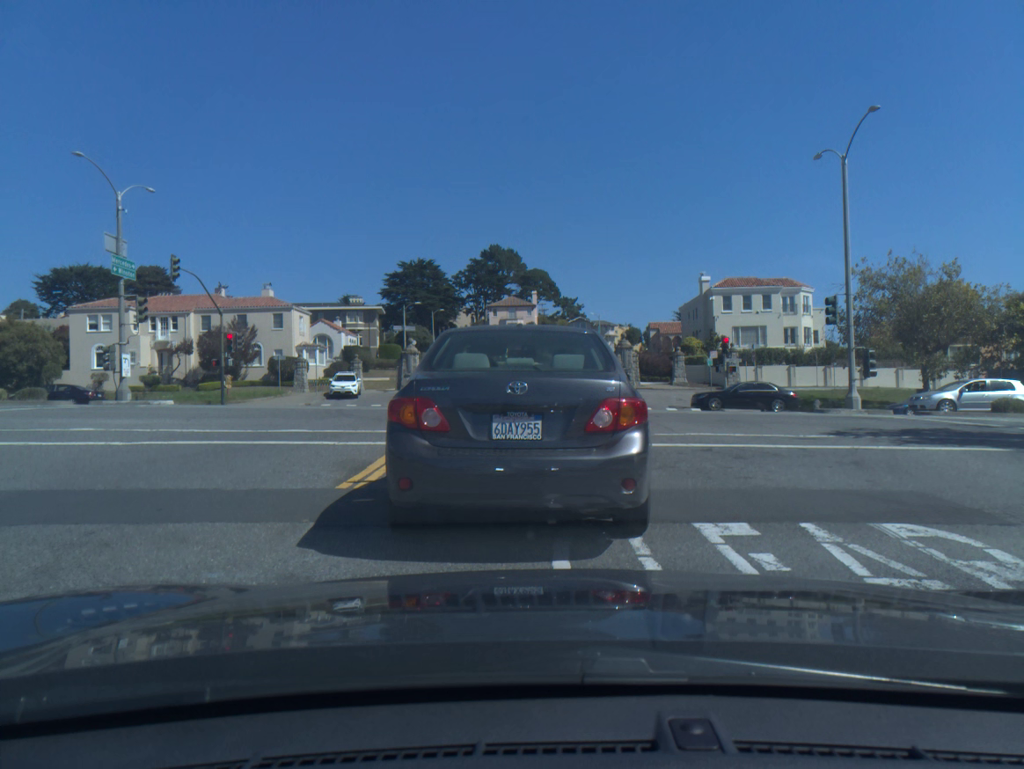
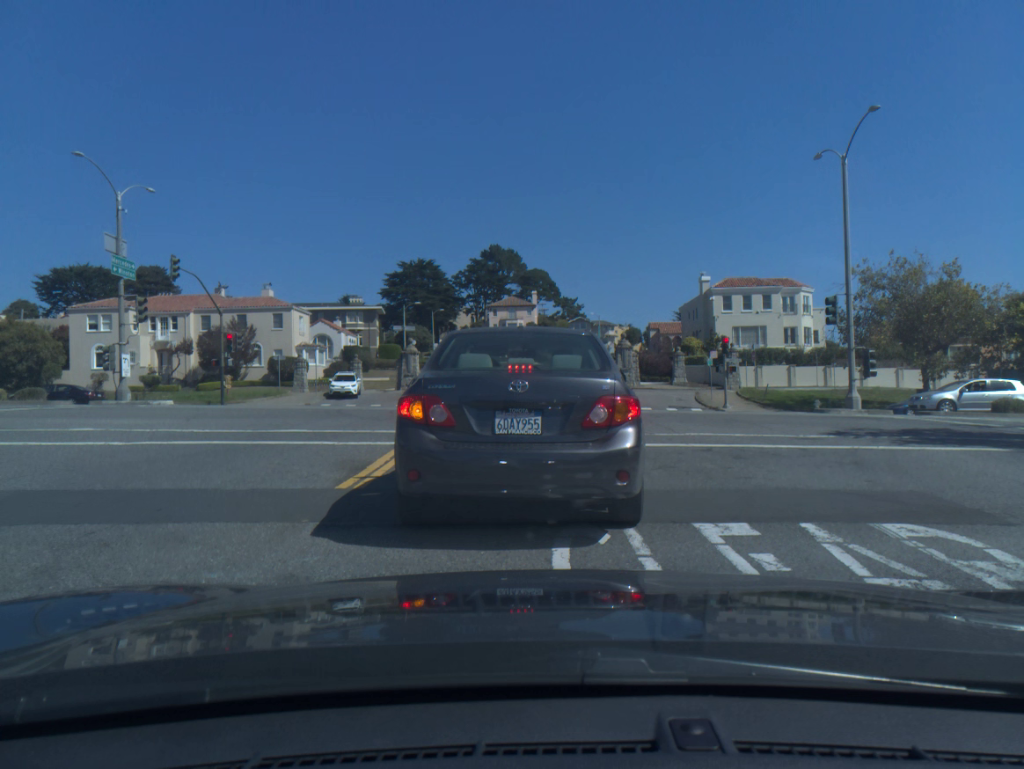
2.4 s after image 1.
(0.0, 0.0) m; +1°
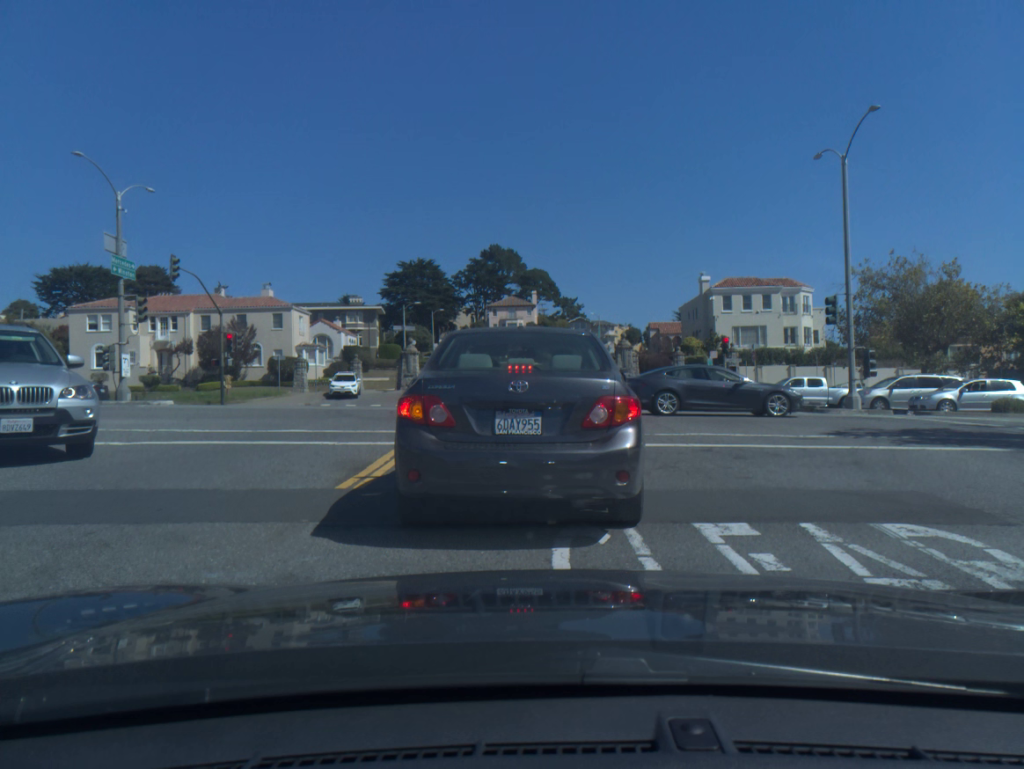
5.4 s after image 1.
(0.0, 0.0) m; +1°
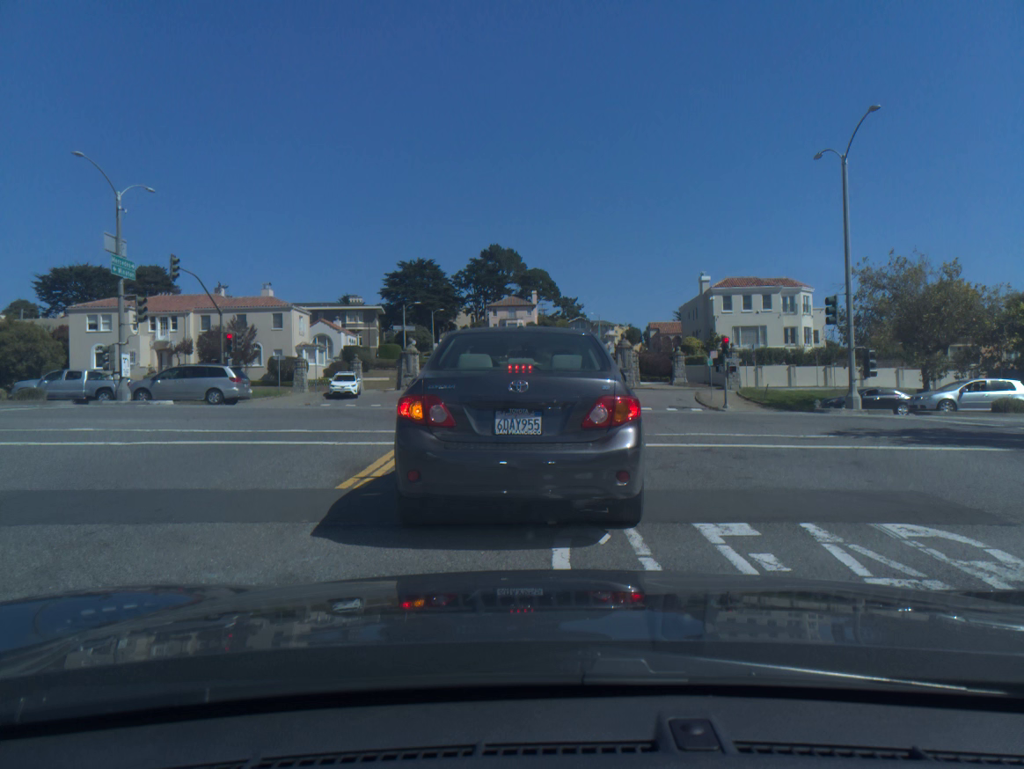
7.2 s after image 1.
(0.0, 0.0) m; 0°
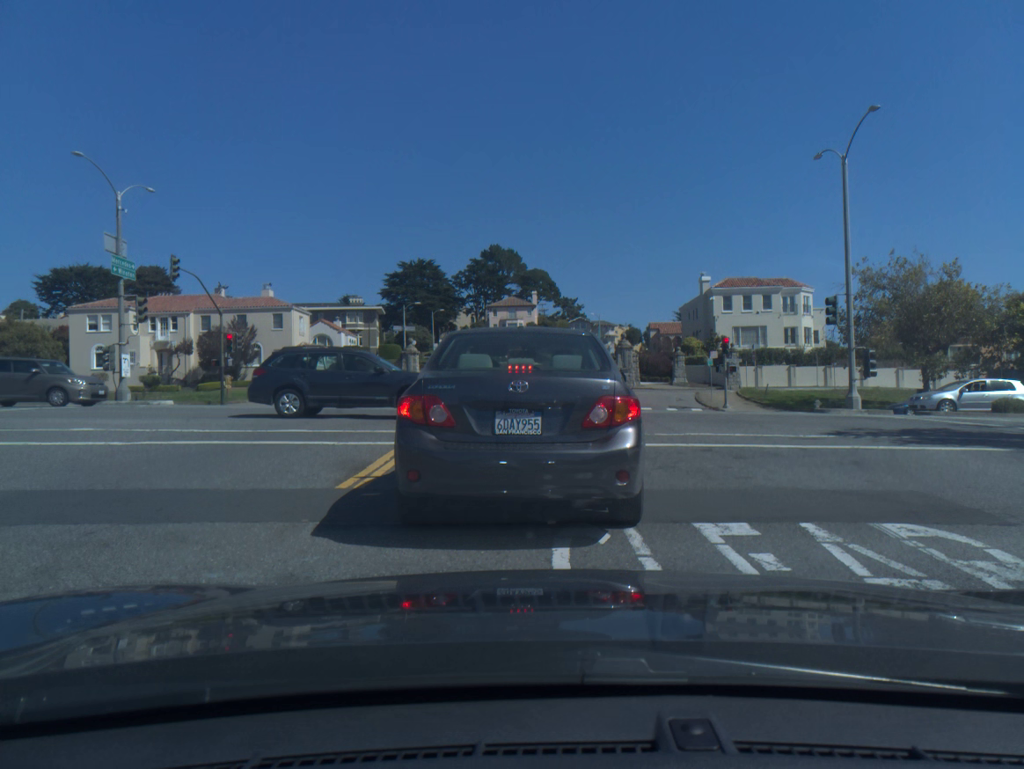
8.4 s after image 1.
(0.0, 0.0) m; 0°
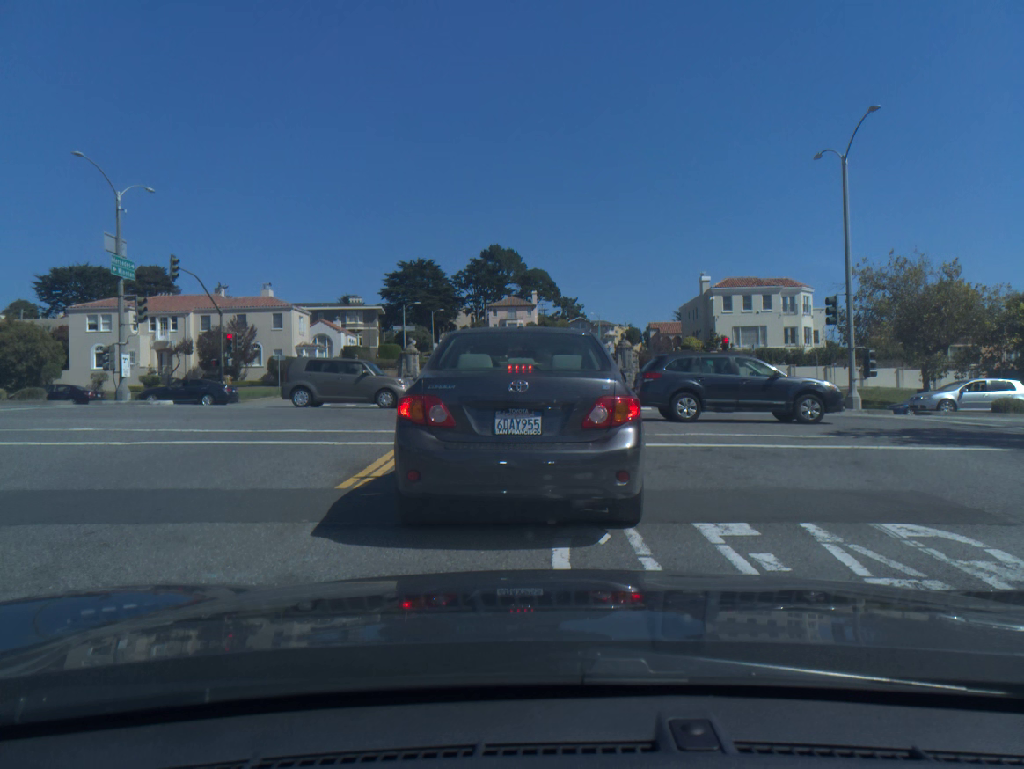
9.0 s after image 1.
(0.0, 0.0) m; 0°
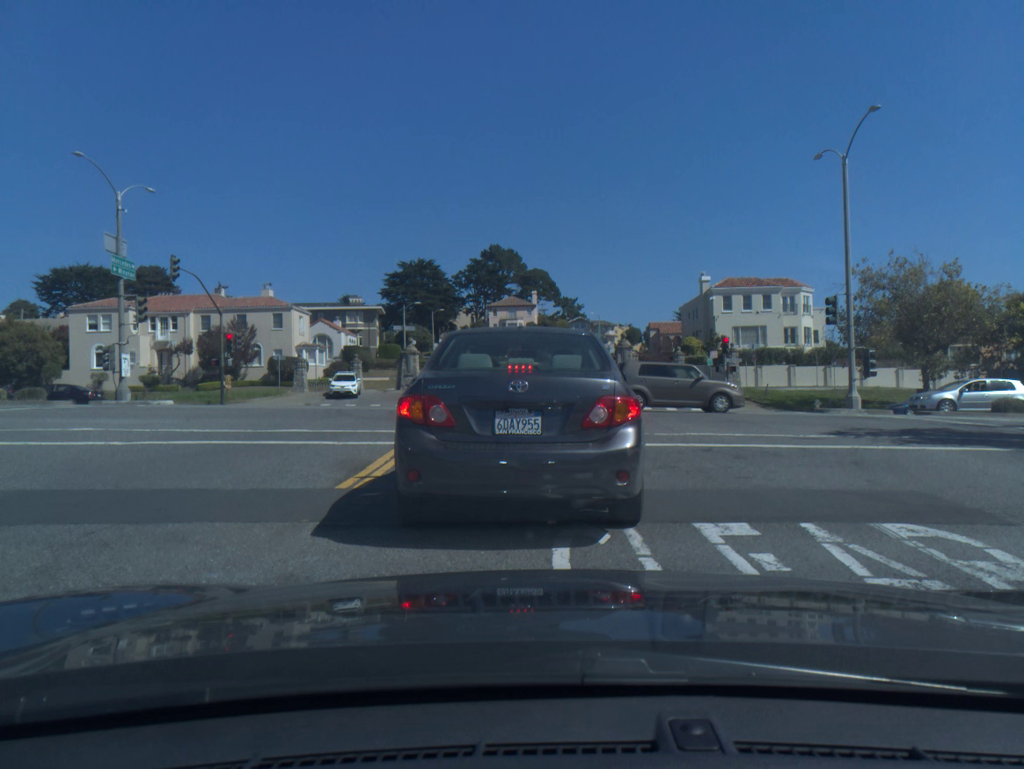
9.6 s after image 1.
(0.0, 0.0) m; 0°
